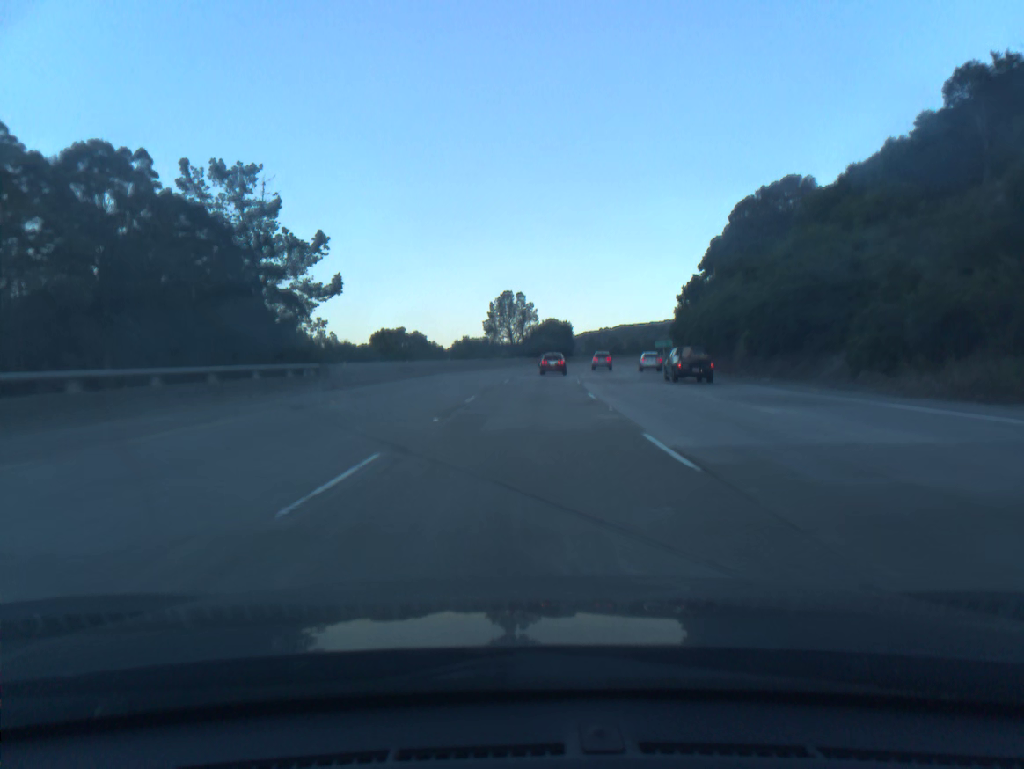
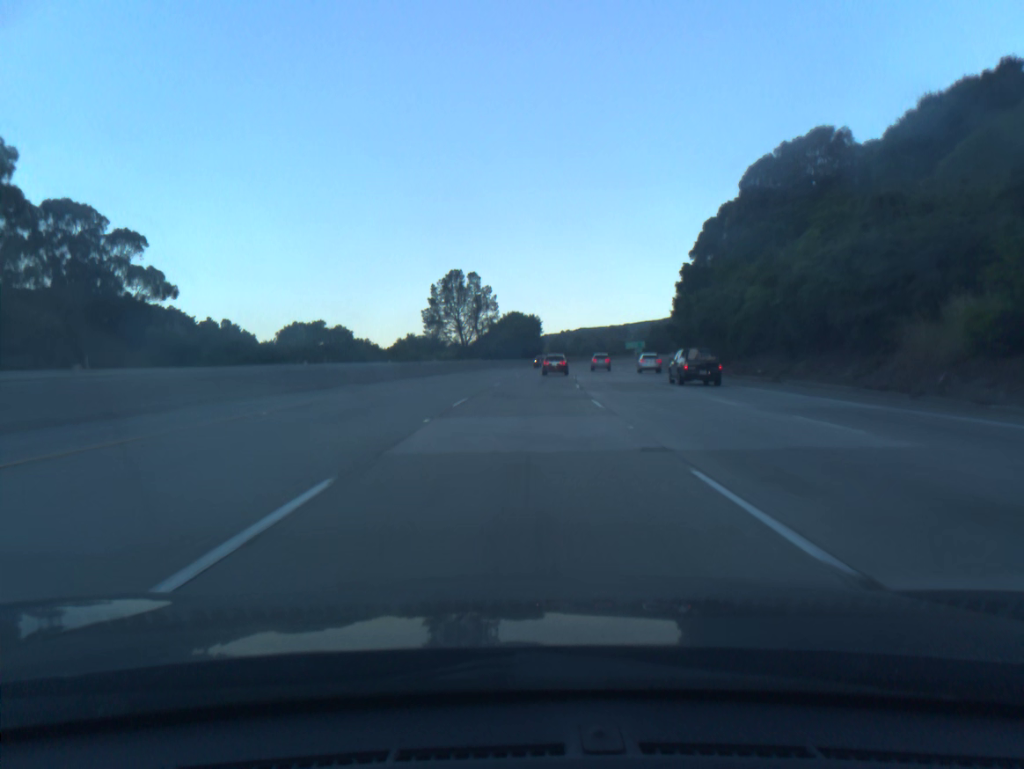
(+0.8, +33.8) m; +3°
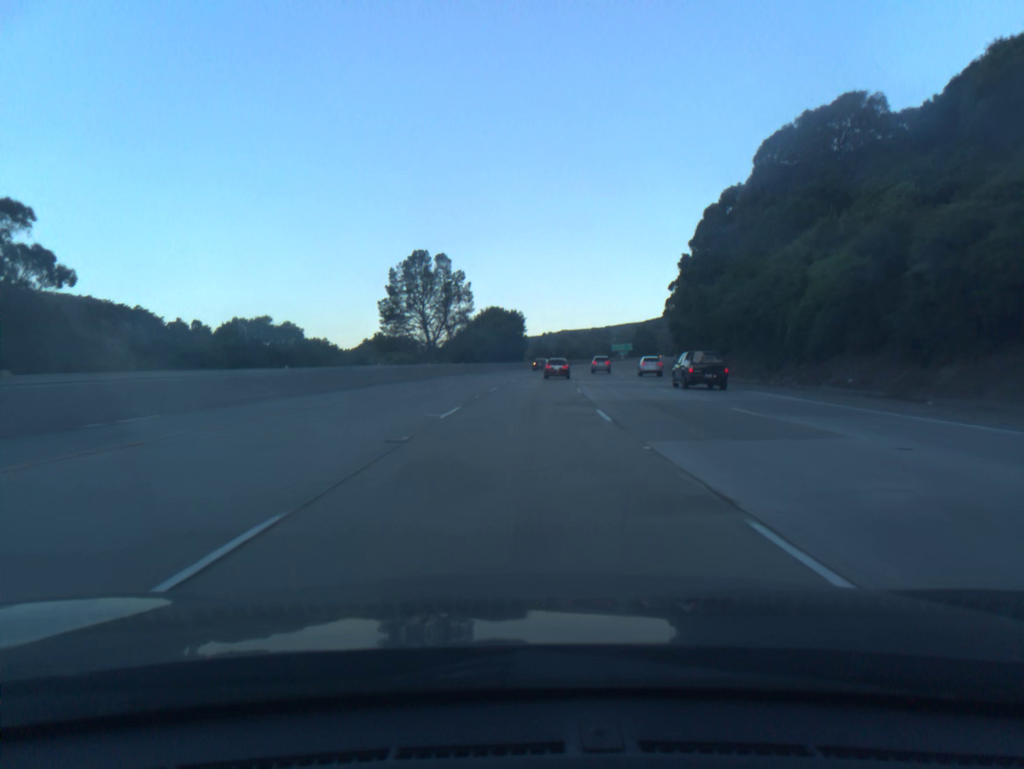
(+0.2, +16.8) m; +1°
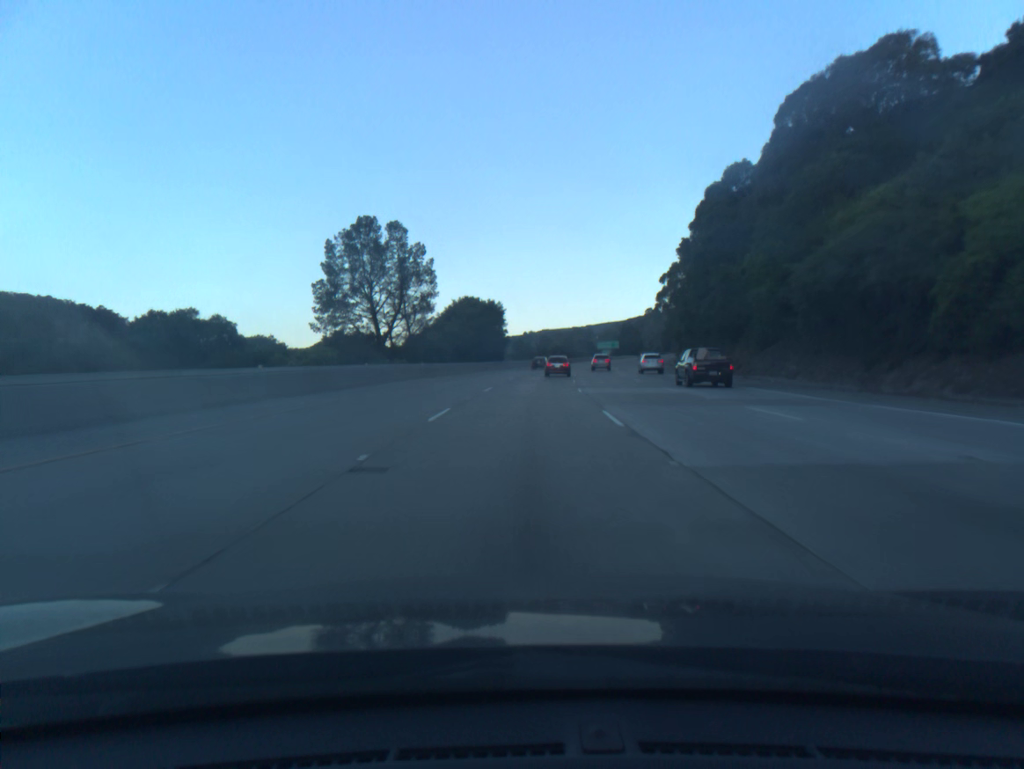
(+0.2, +16.8) m; +1°
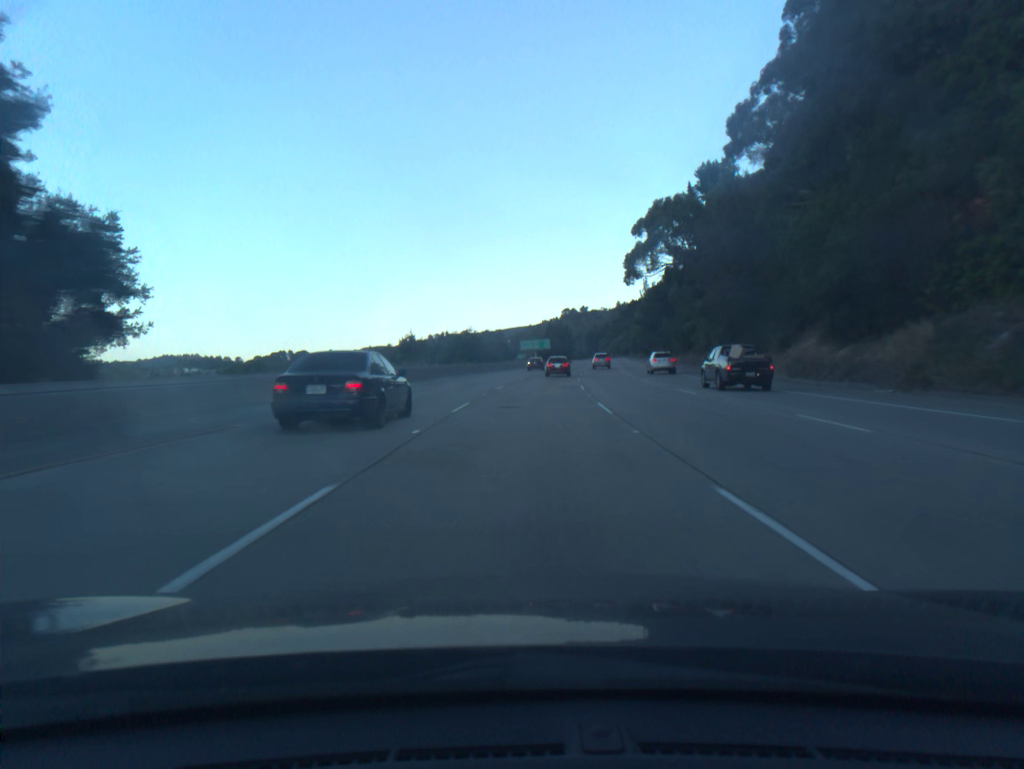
(+4.8, +83.6) m; +7°
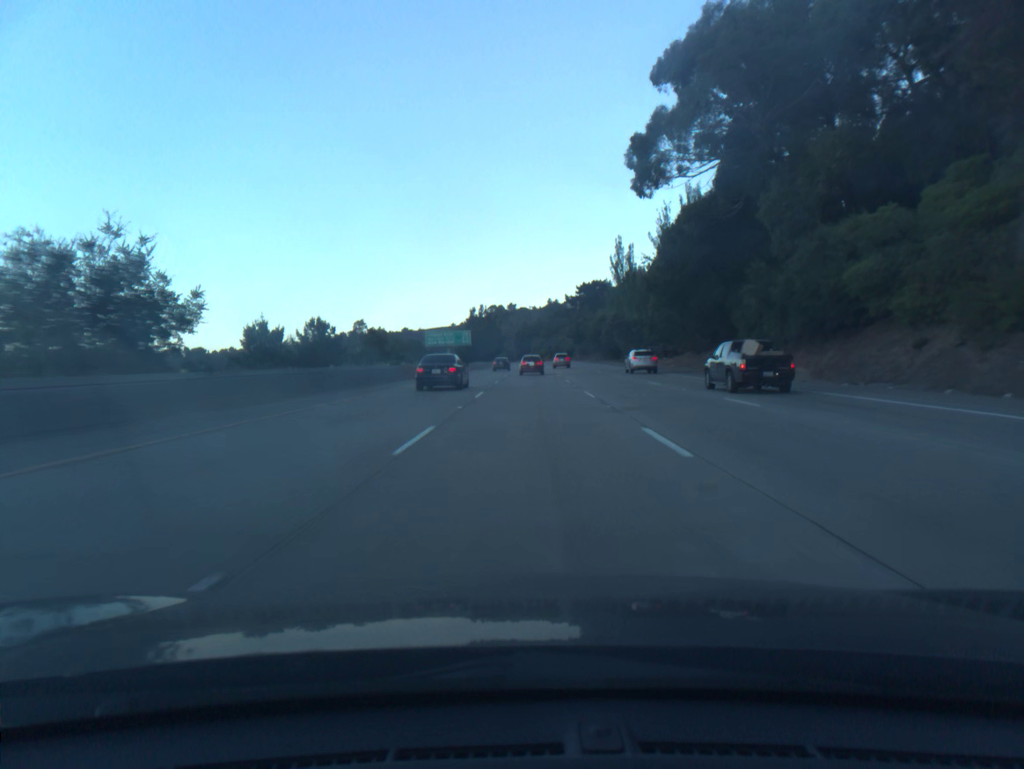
(+3.2, +66.9) m; +5°
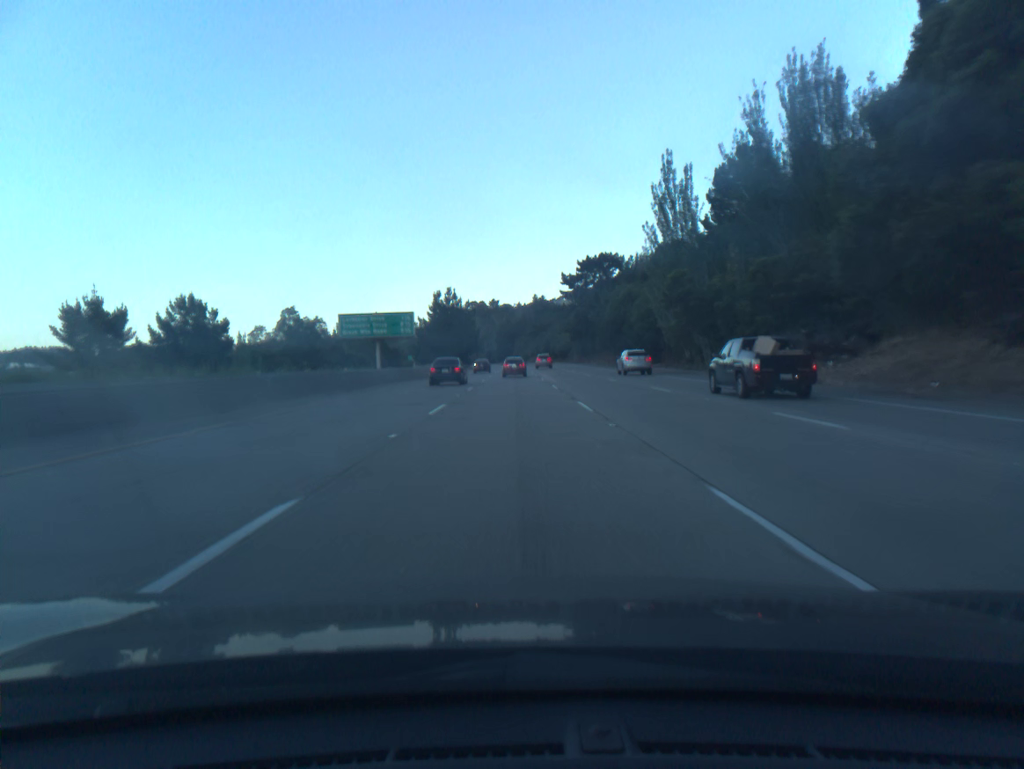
(+0.9, +50.3) m; +1°
